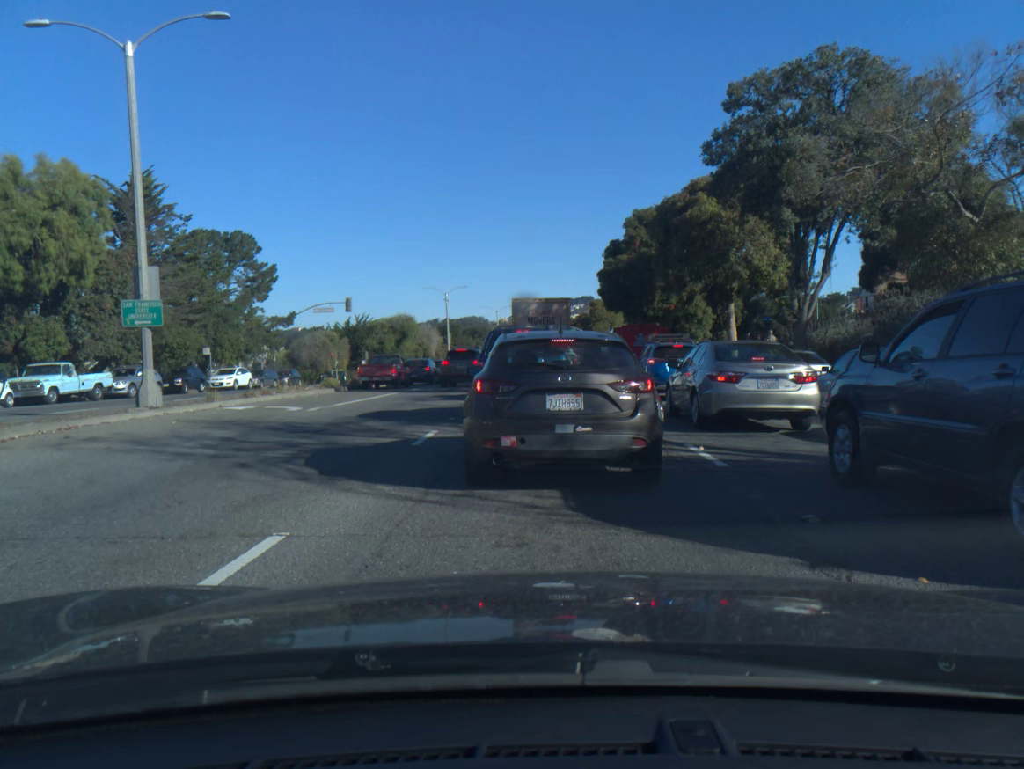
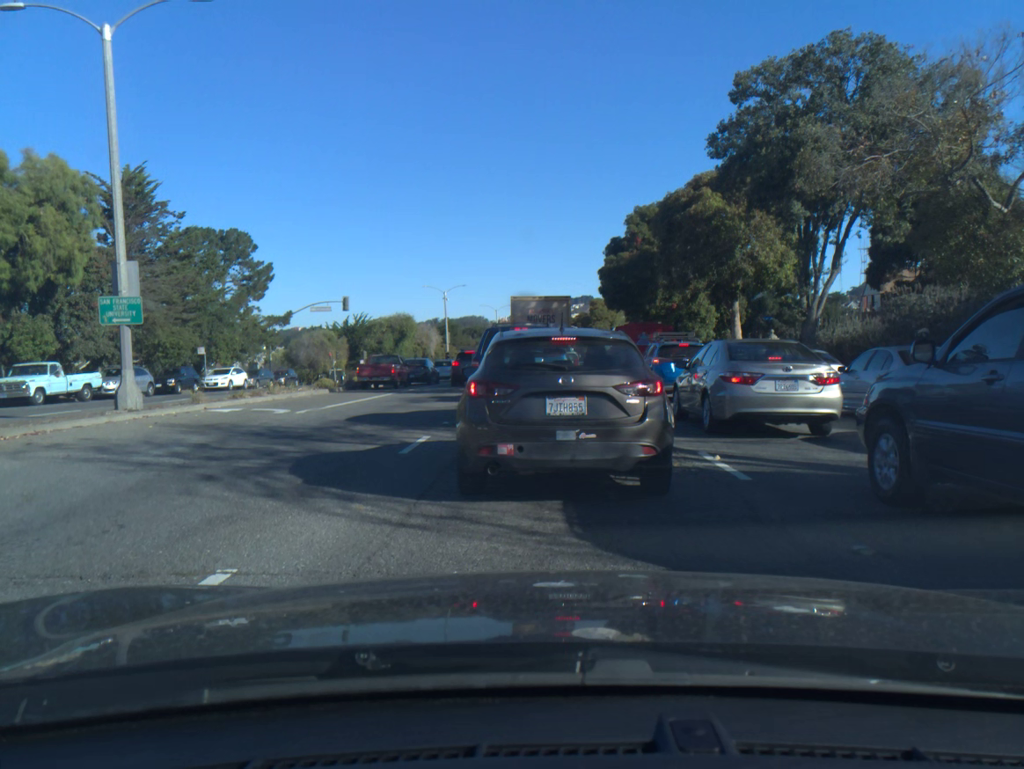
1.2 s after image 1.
(0.0, +0.9) m; 0°
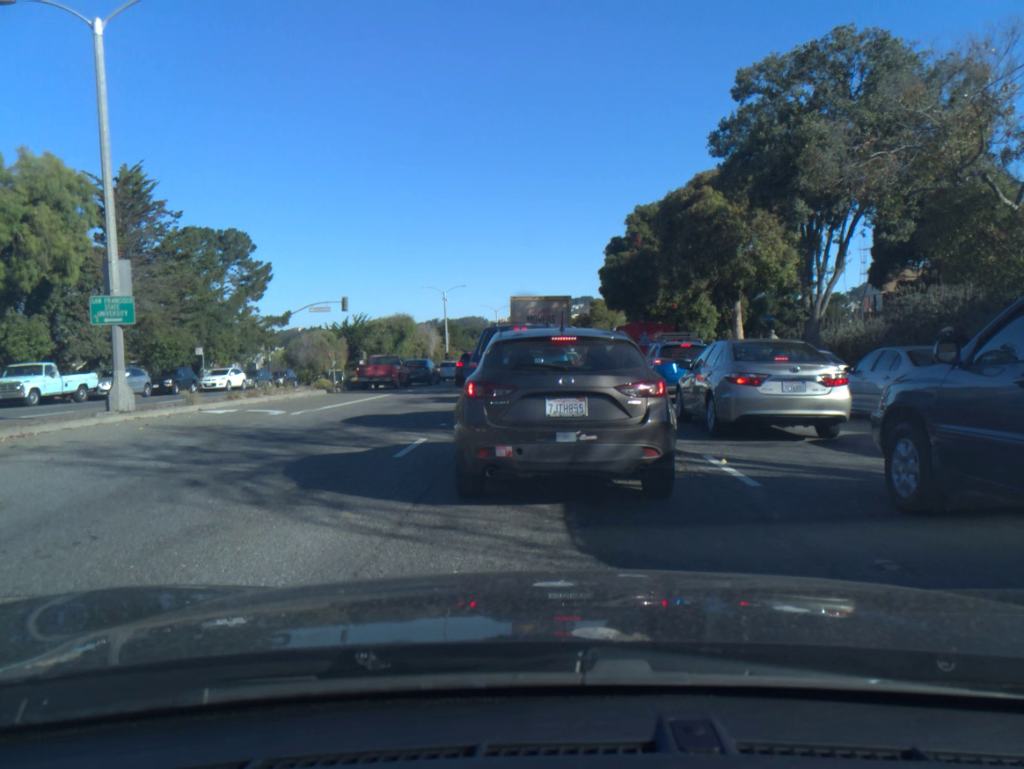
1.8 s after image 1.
(0.0, +0.3) m; 0°
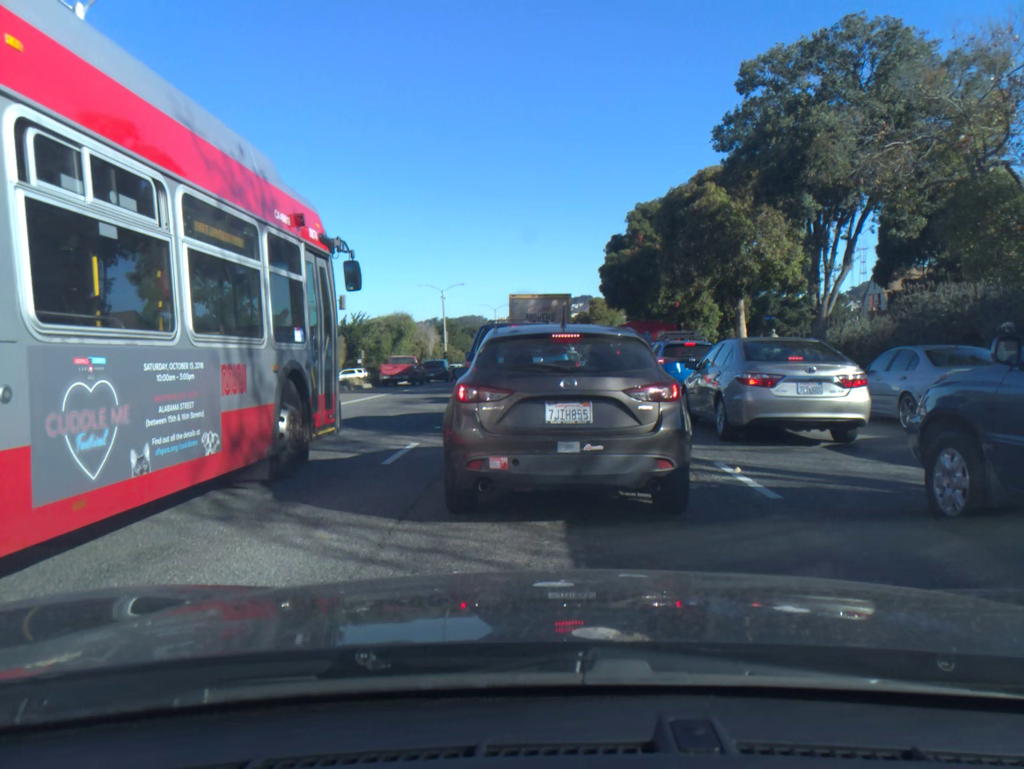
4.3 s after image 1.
(0.0, +0.6) m; 0°
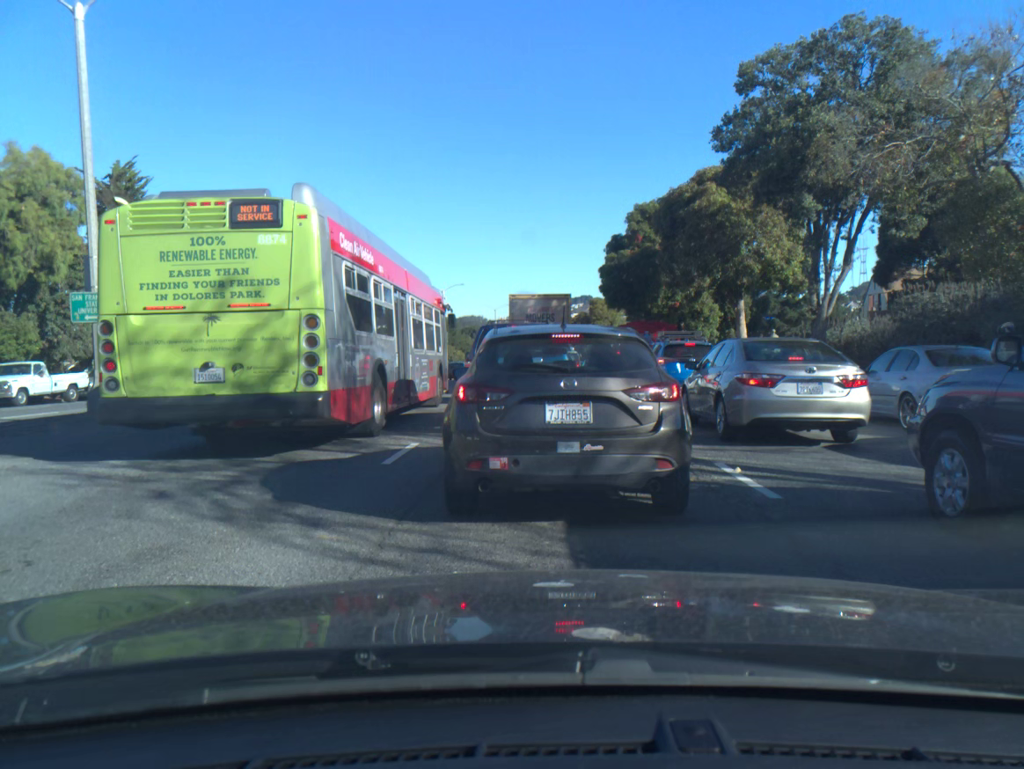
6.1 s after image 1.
(0.0, 0.0) m; 0°
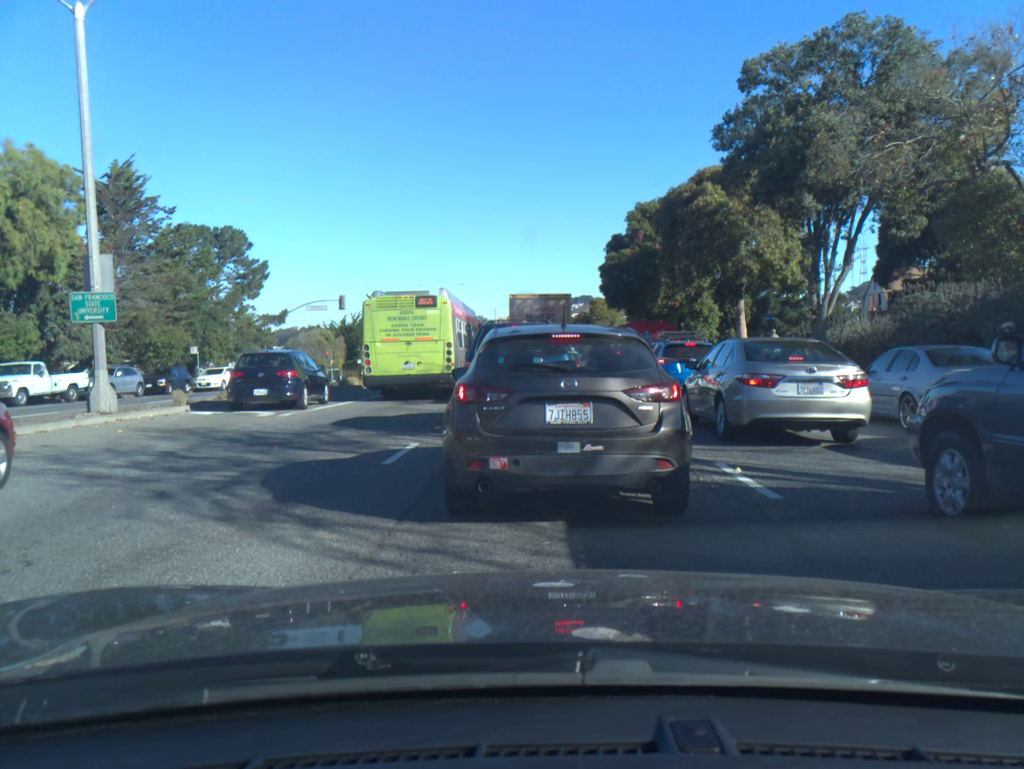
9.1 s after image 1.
(0.0, 0.0) m; 0°
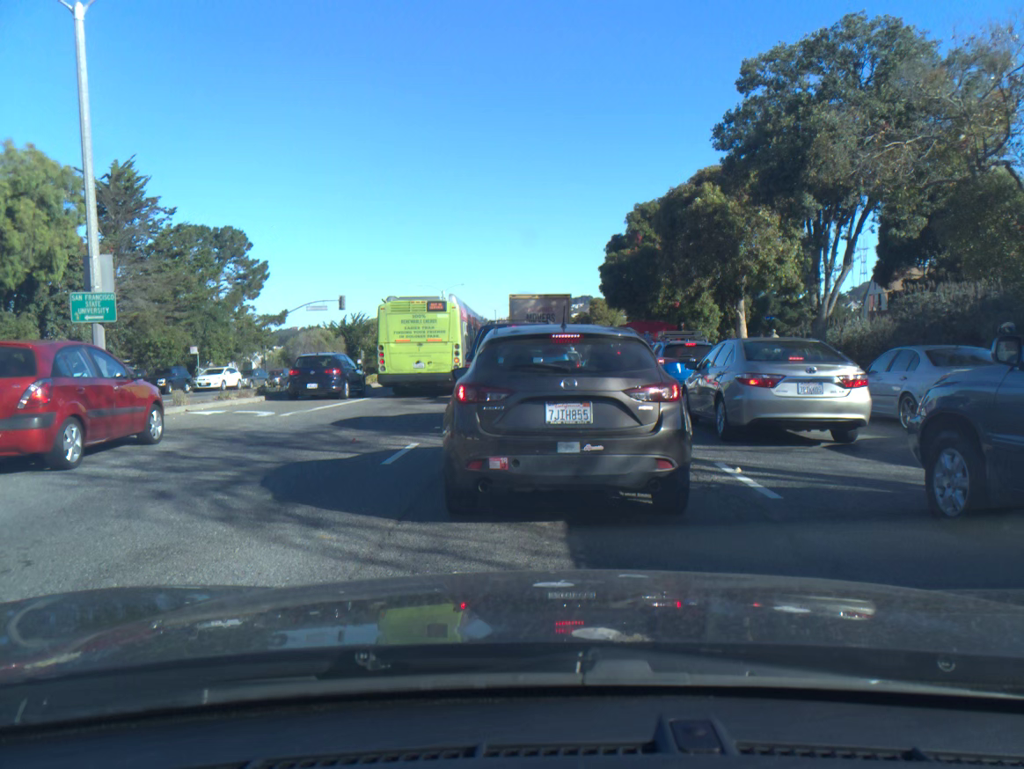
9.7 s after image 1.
(0.0, 0.0) m; 0°
